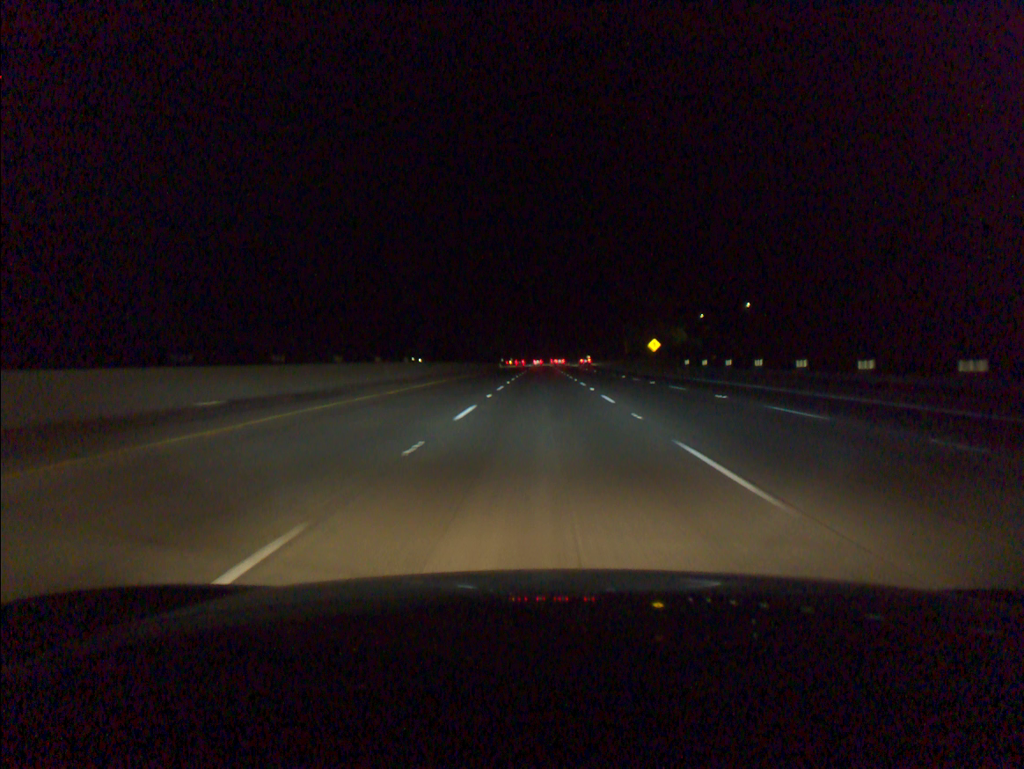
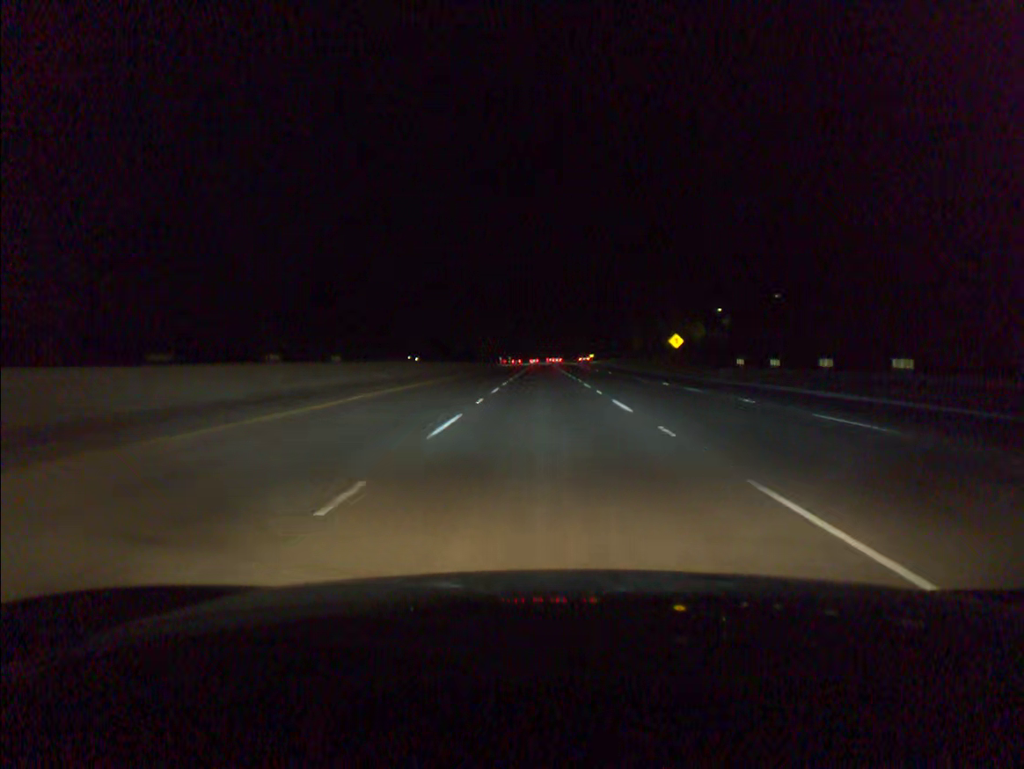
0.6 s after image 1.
(0.0, +18.3) m; 0°
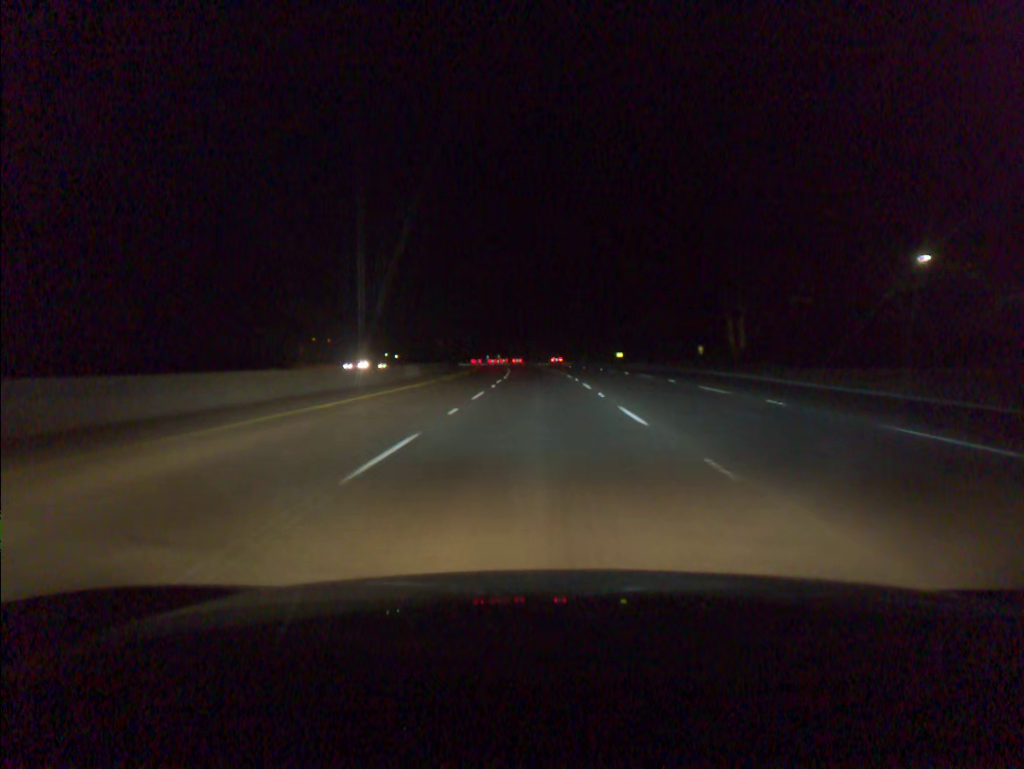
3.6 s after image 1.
(+0.1, +91.6) m; 0°
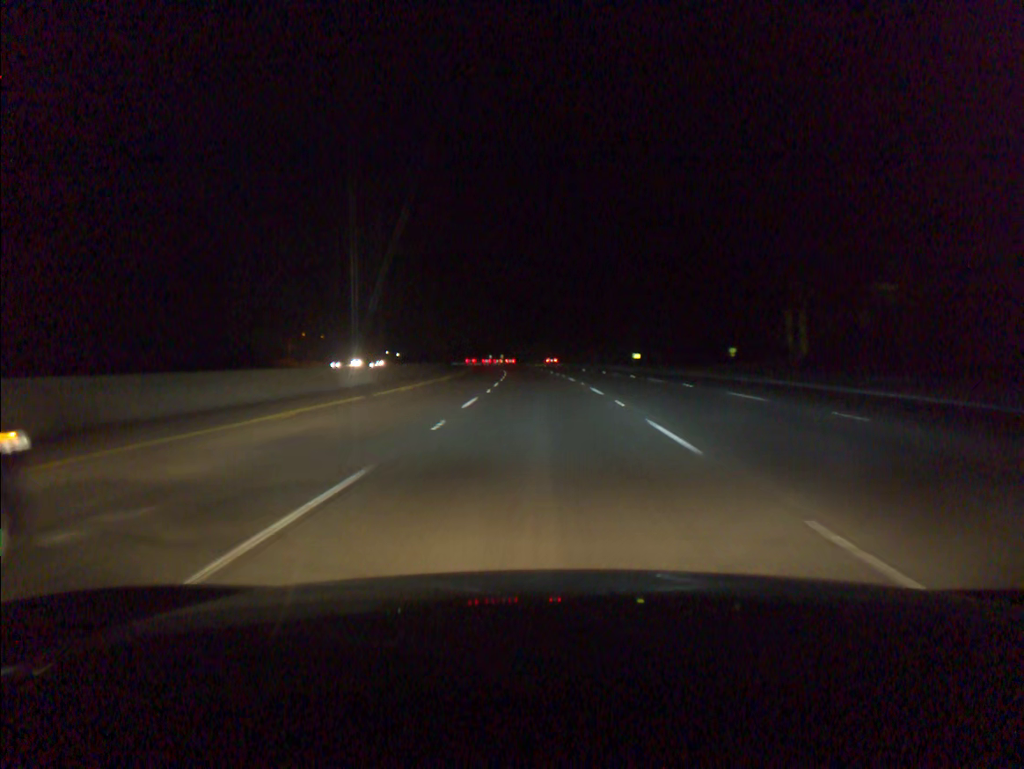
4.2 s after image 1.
(0.0, +18.3) m; 0°
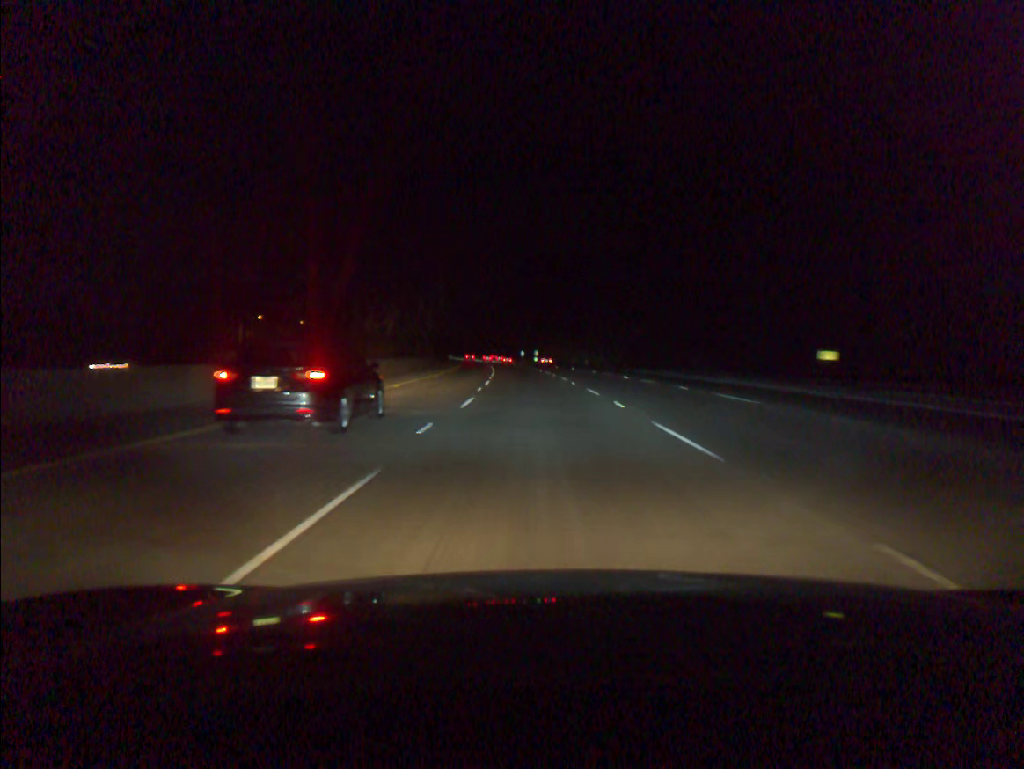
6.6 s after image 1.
(-1.6, +73.1) m; -3°
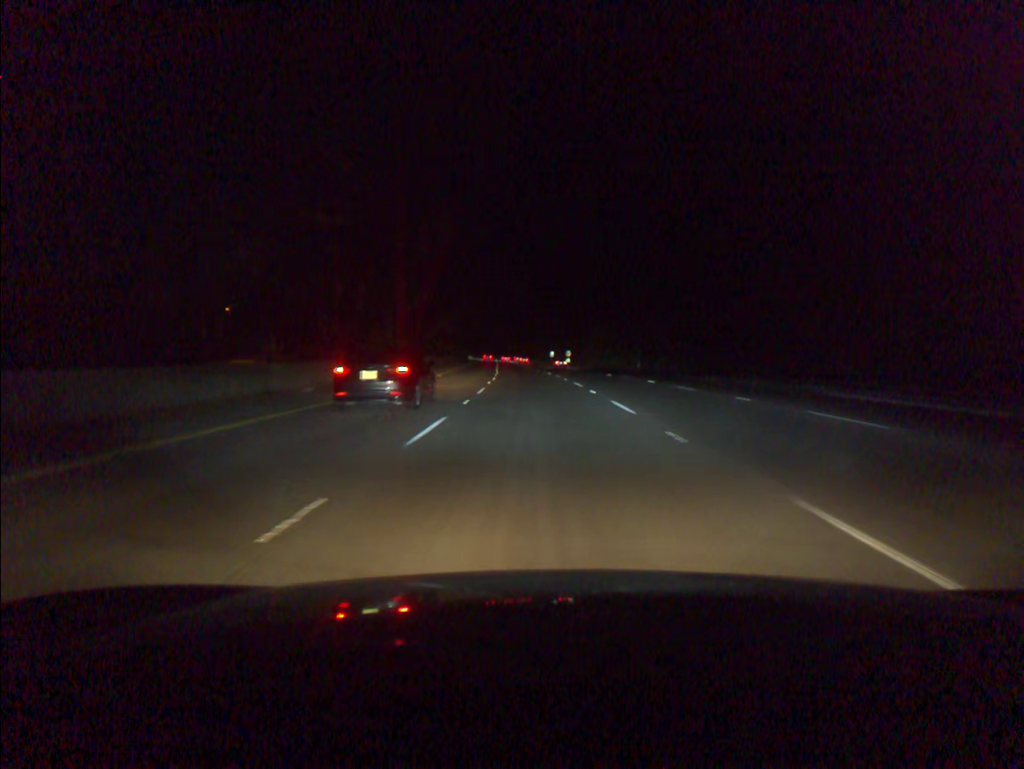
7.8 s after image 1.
(-0.6, +36.6) m; -2°
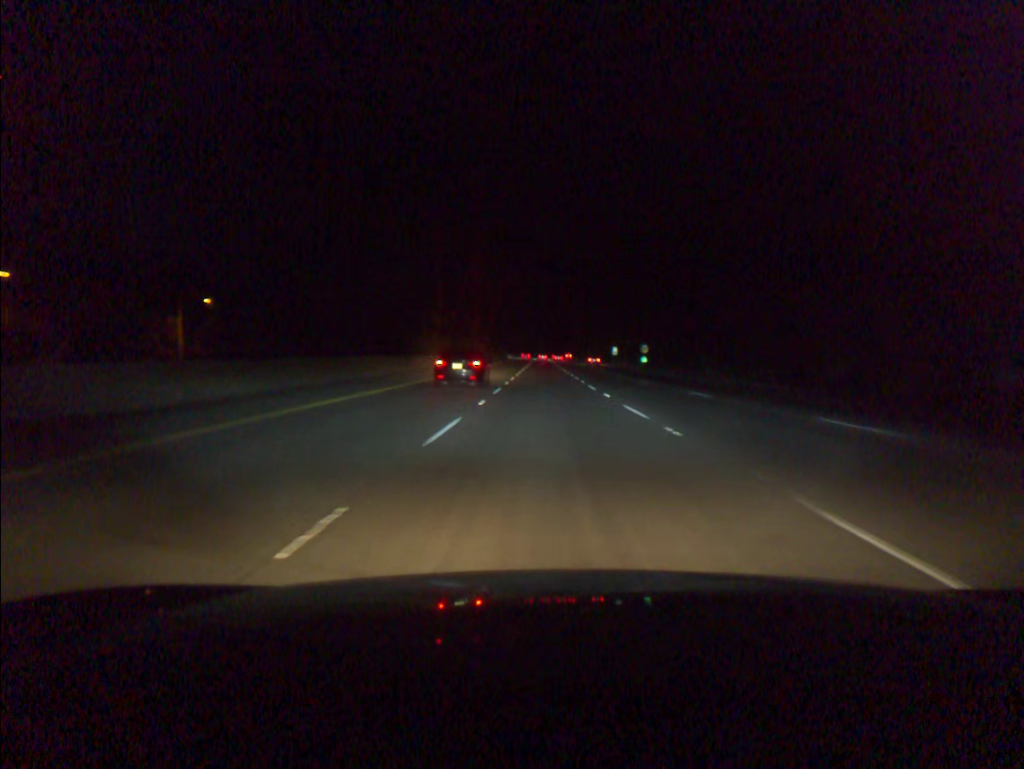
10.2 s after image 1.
(-2.4, +73.2) m; -3°
